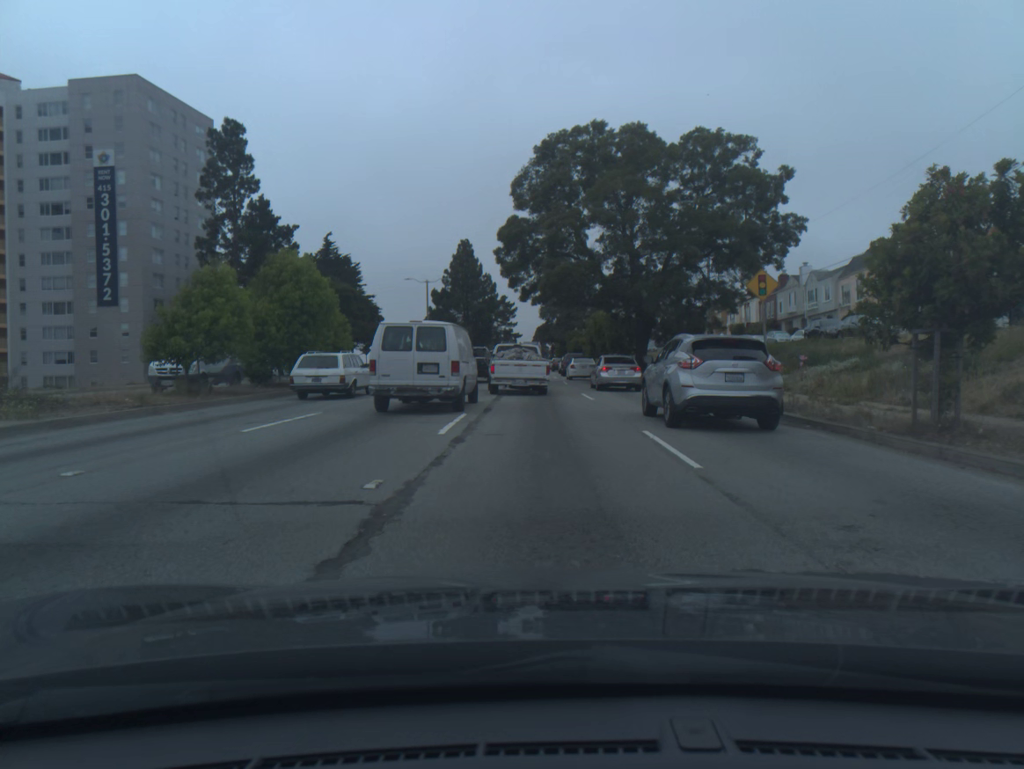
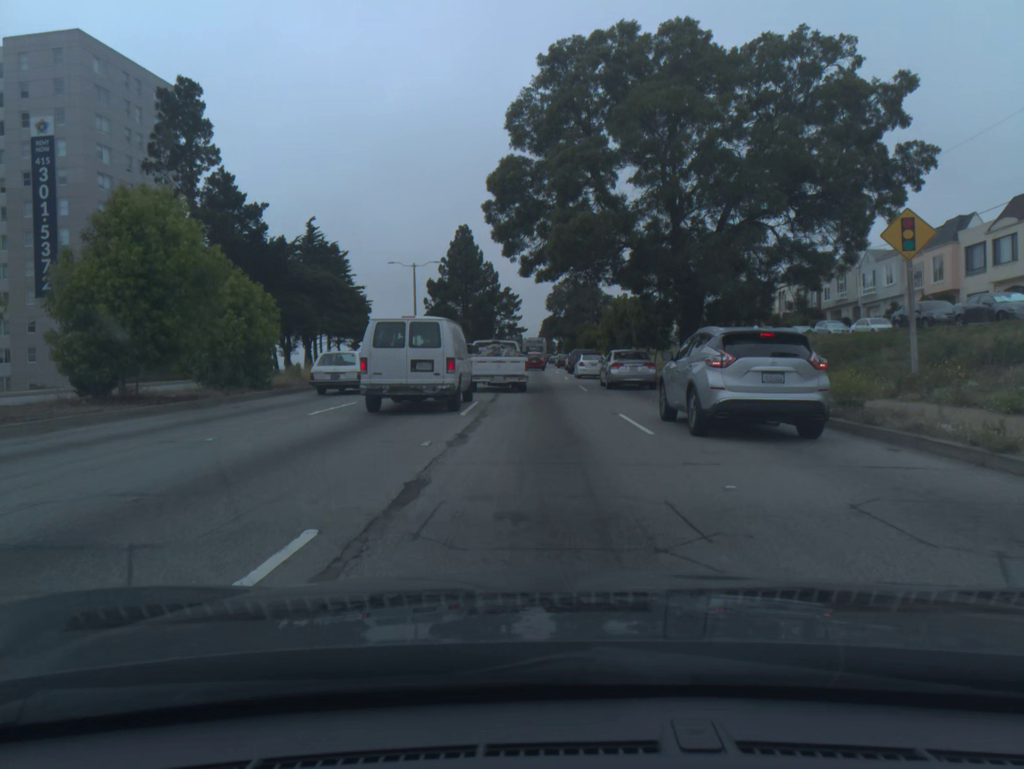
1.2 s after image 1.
(0.0, +11.4) m; 0°
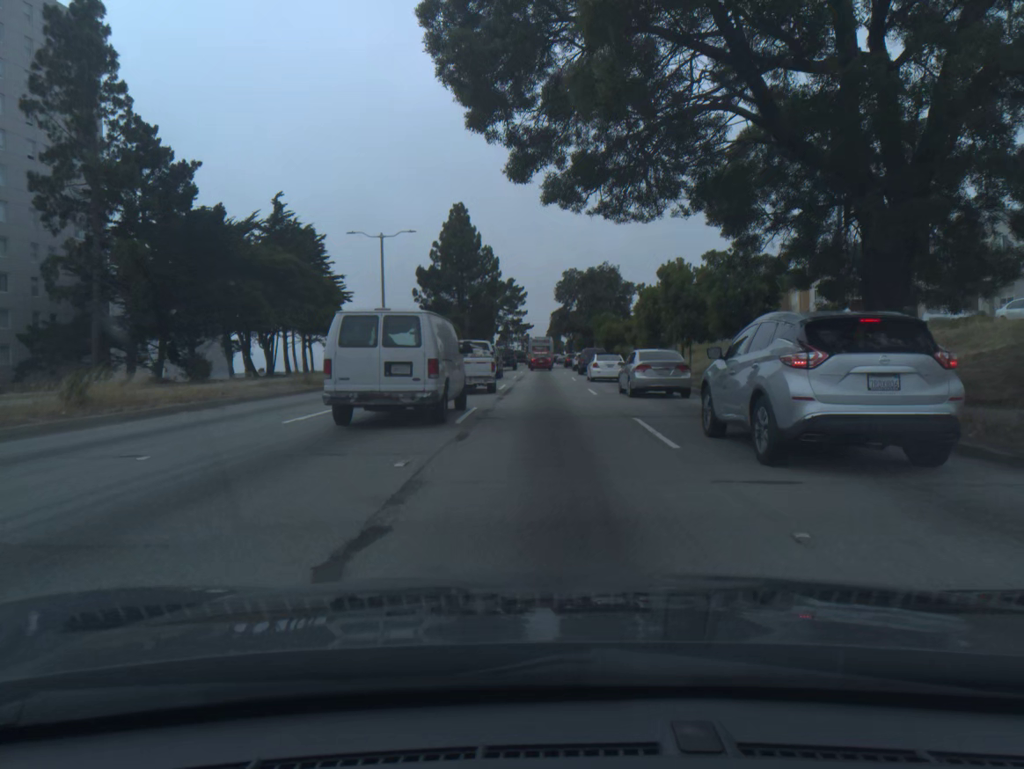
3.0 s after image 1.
(-0.1, +16.7) m; -1°
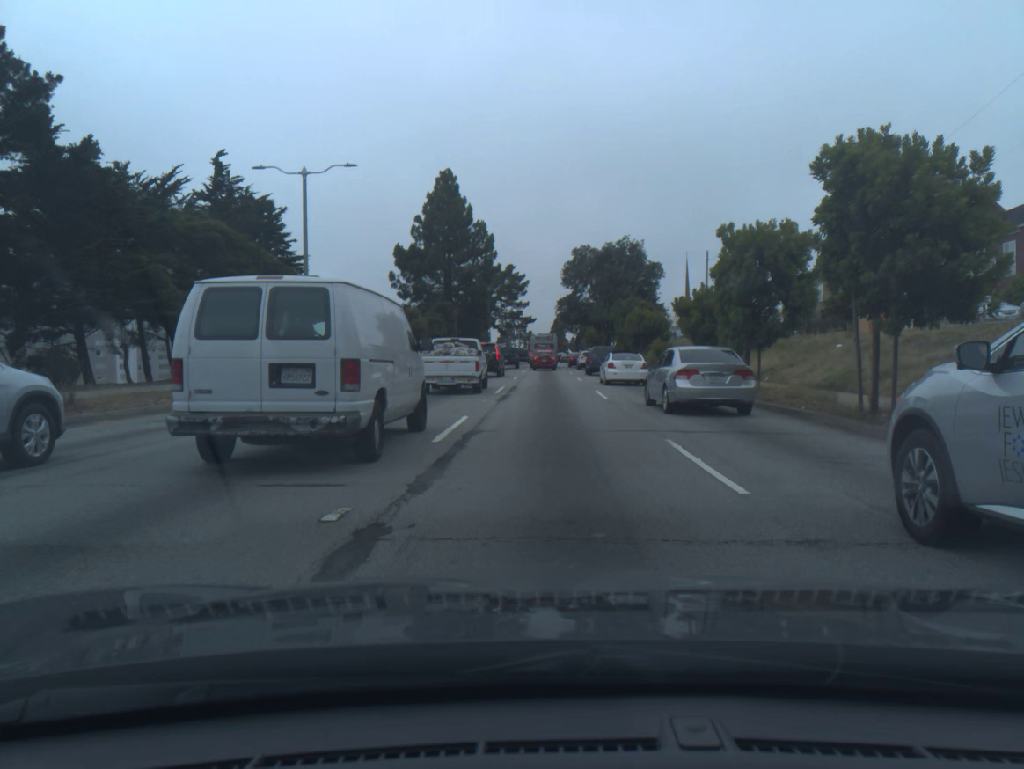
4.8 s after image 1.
(-0.1, +17.6) m; 0°
